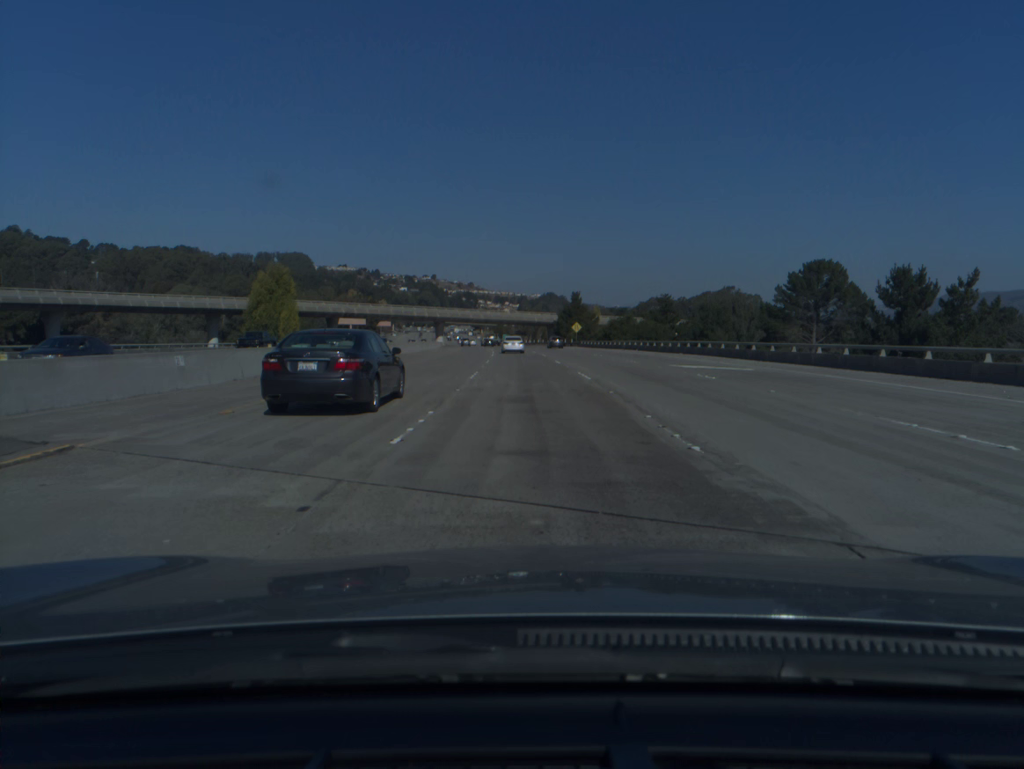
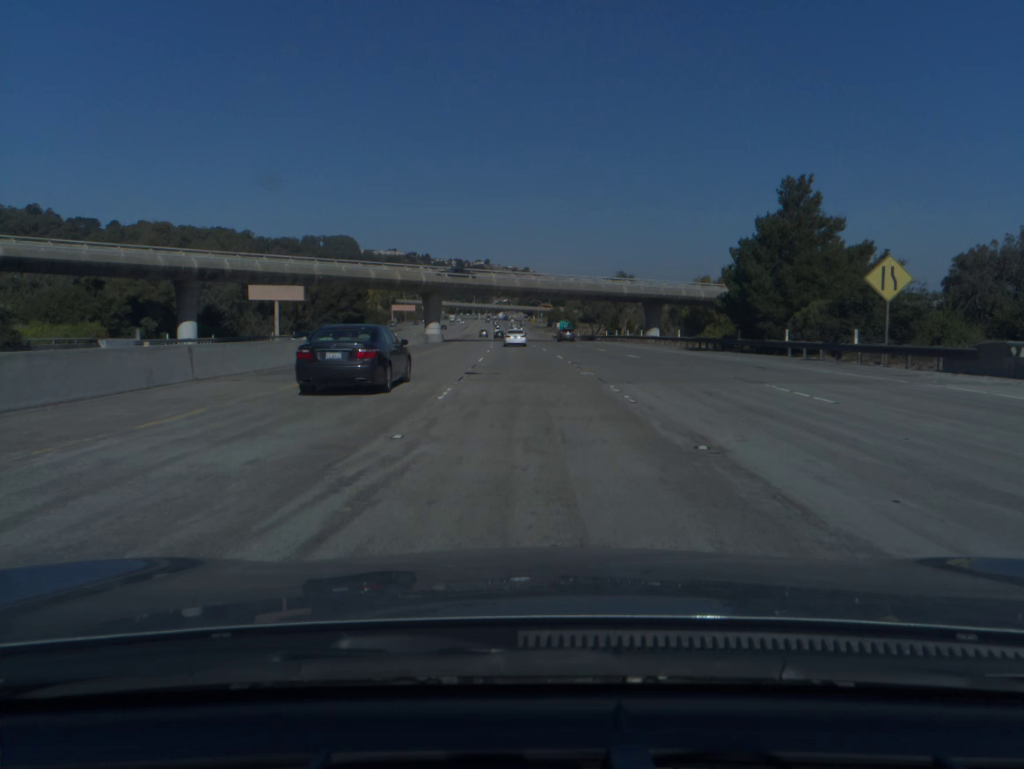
(-3.3, +97.1) m; -4°
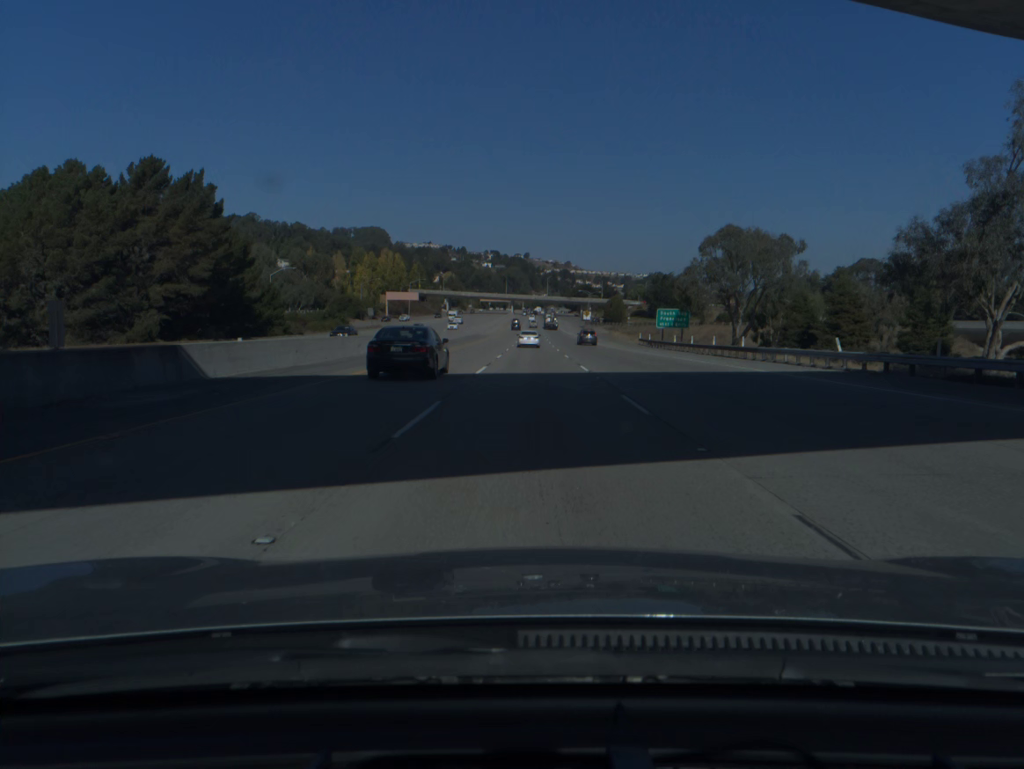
(-2.9, +96.5) m; -3°
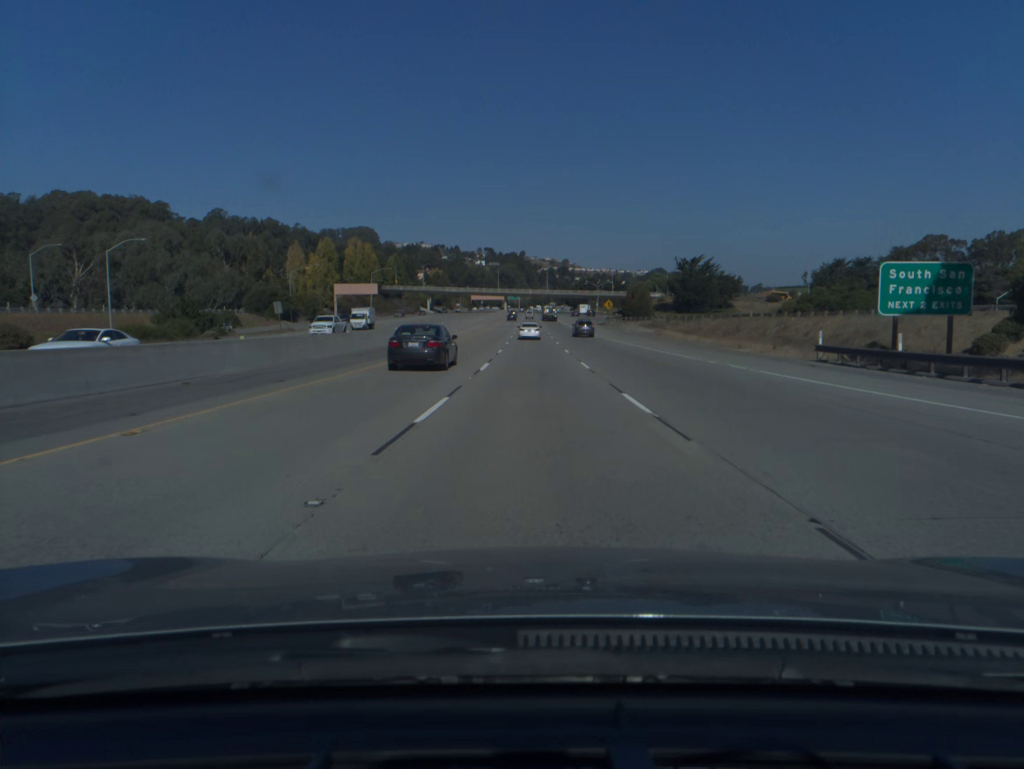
(0.0, +57.9) m; 0°
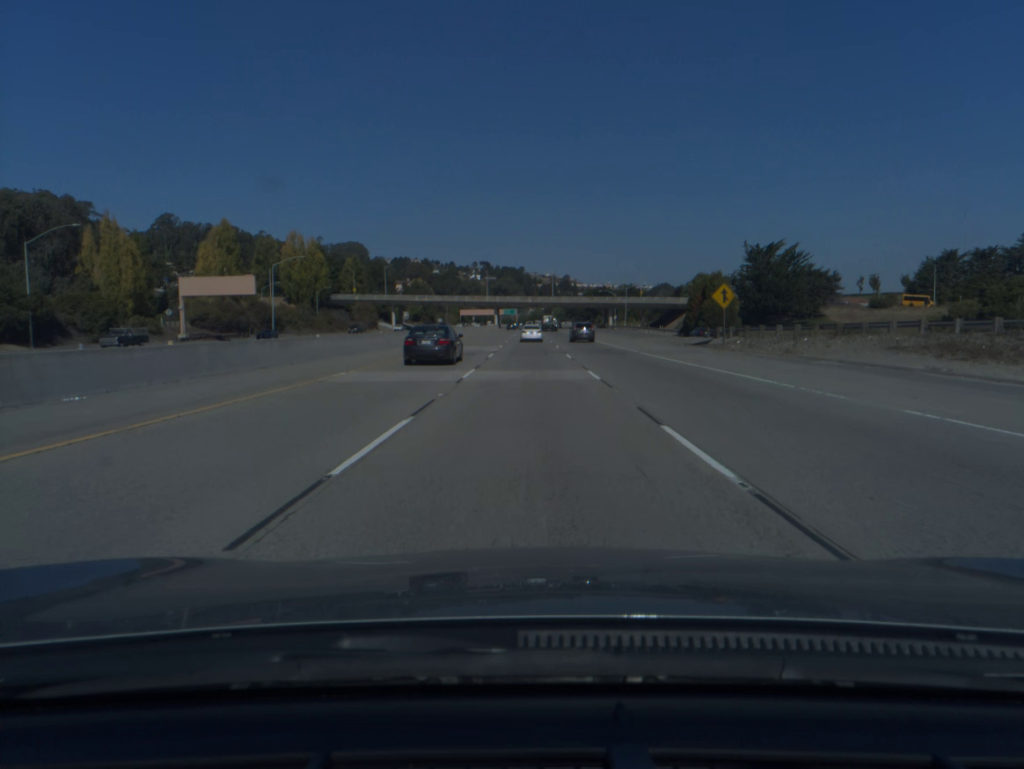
(+0.2, +77.6) m; 0°
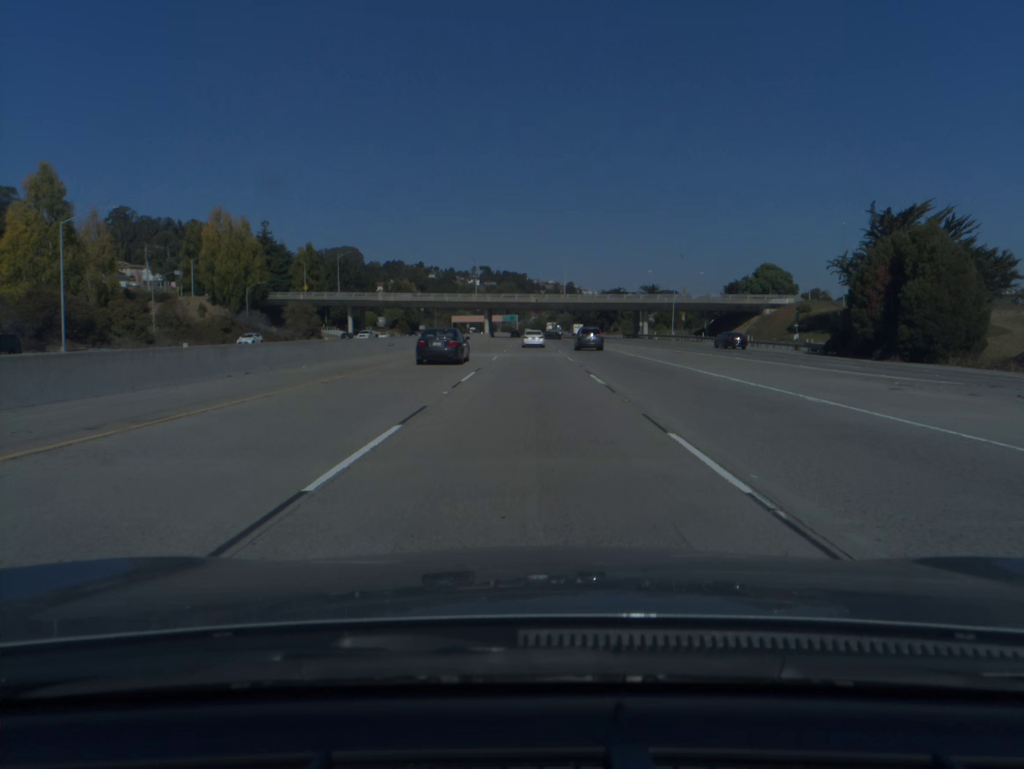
(-0.1, +57.8) m; 0°
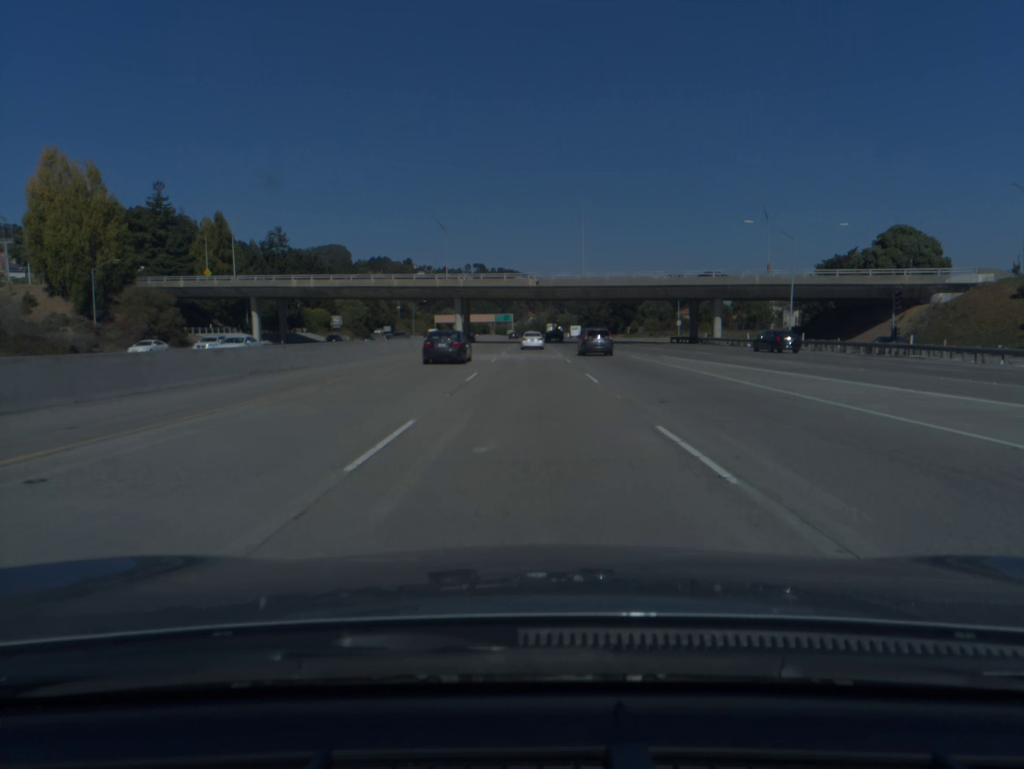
(+0.1, +57.6) m; 0°
